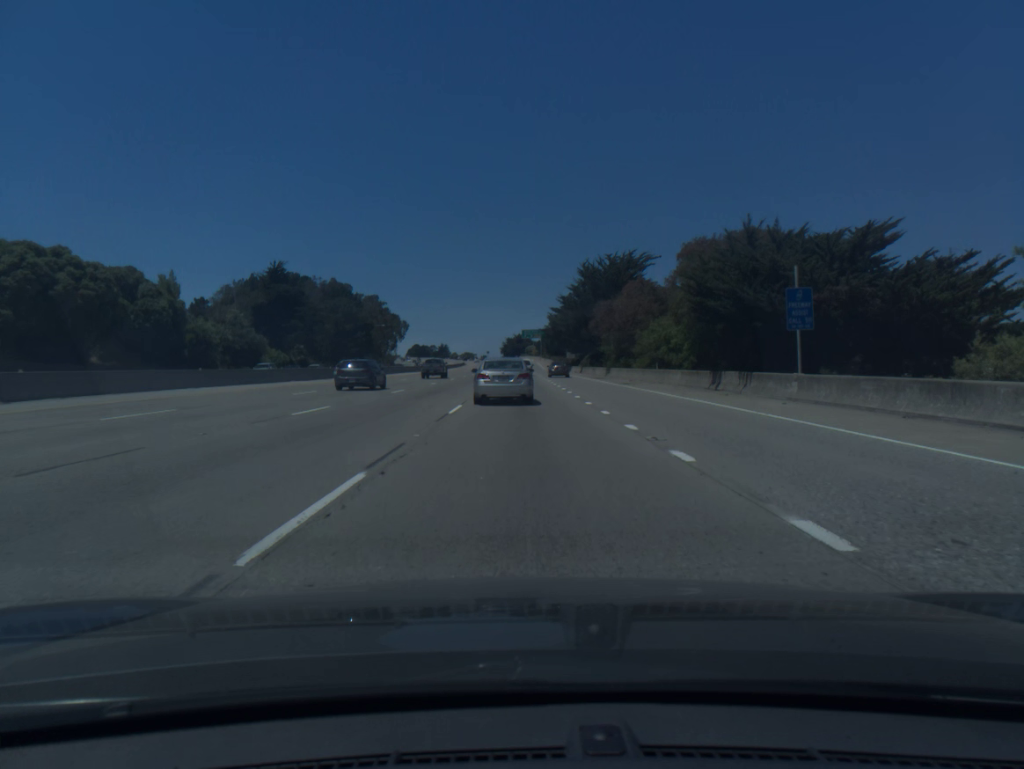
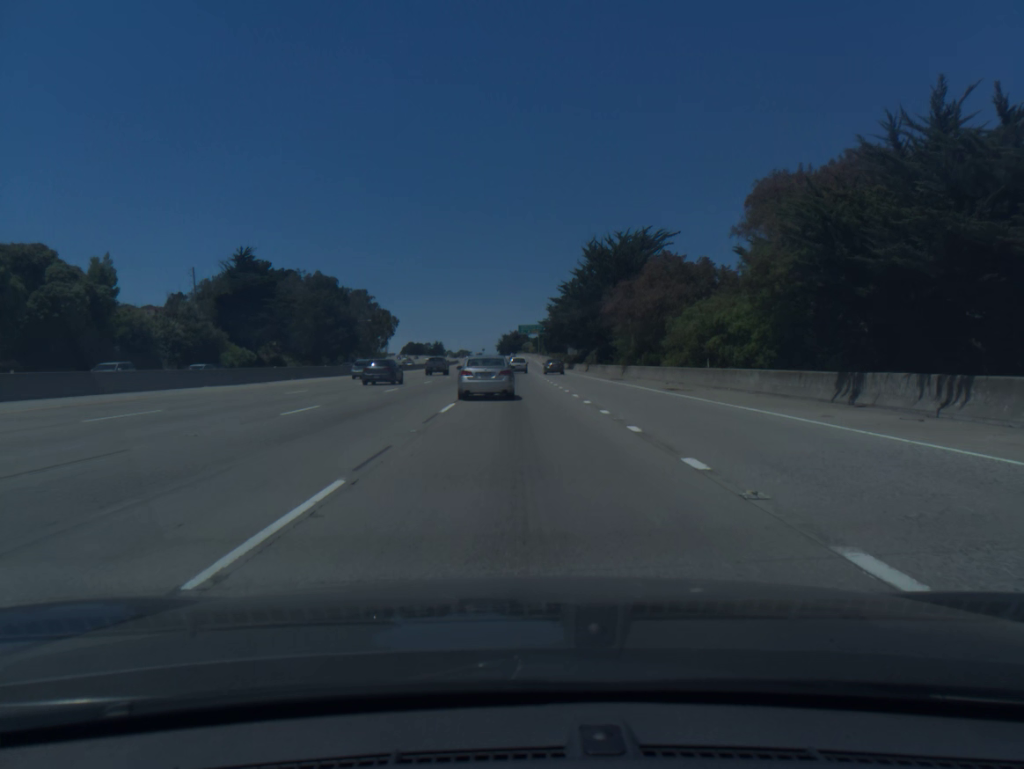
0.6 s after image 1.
(+0.1, +15.0) m; 0°
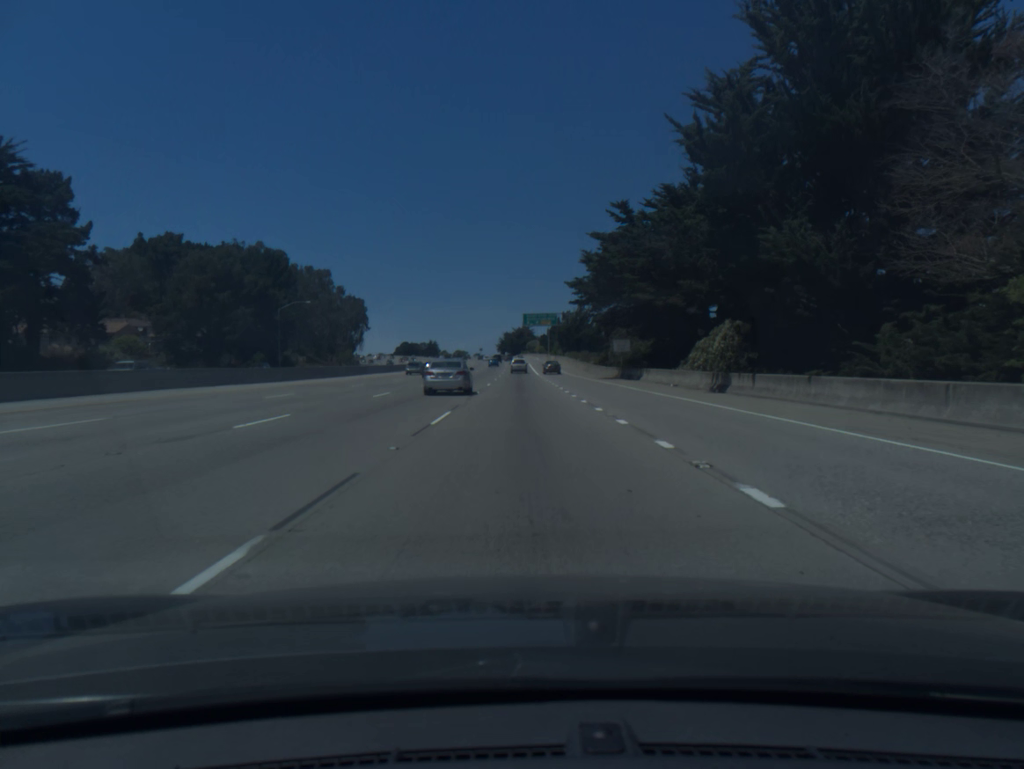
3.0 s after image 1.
(-0.4, +61.4) m; 0°
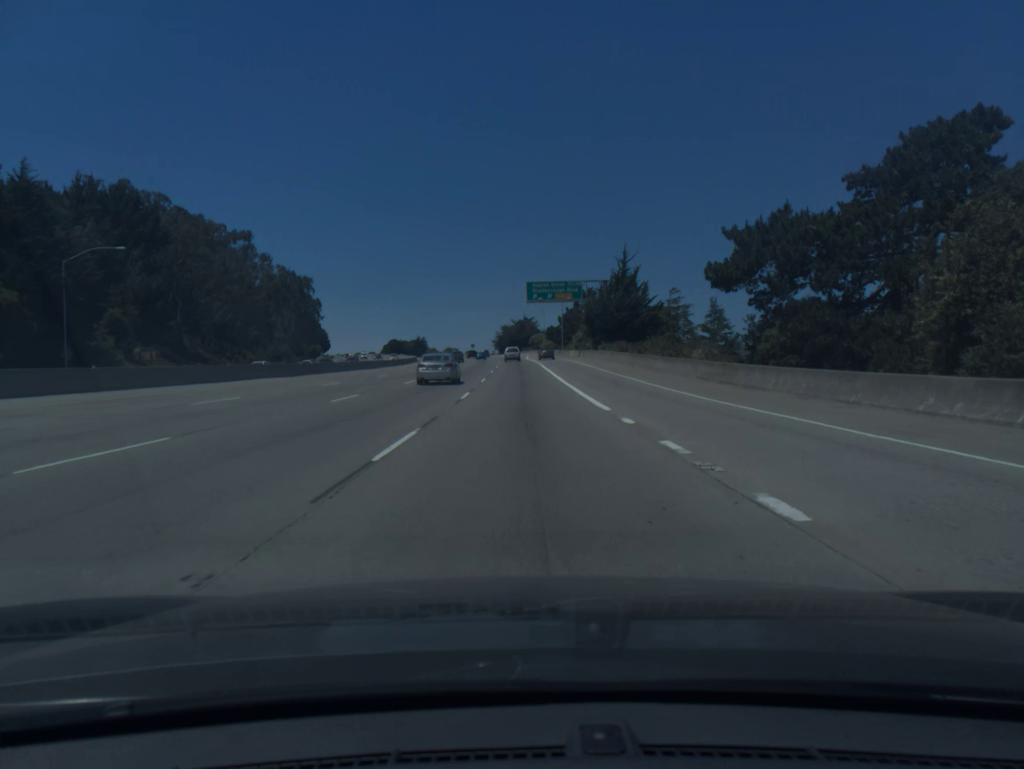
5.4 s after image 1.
(-0.1, +64.5) m; 0°
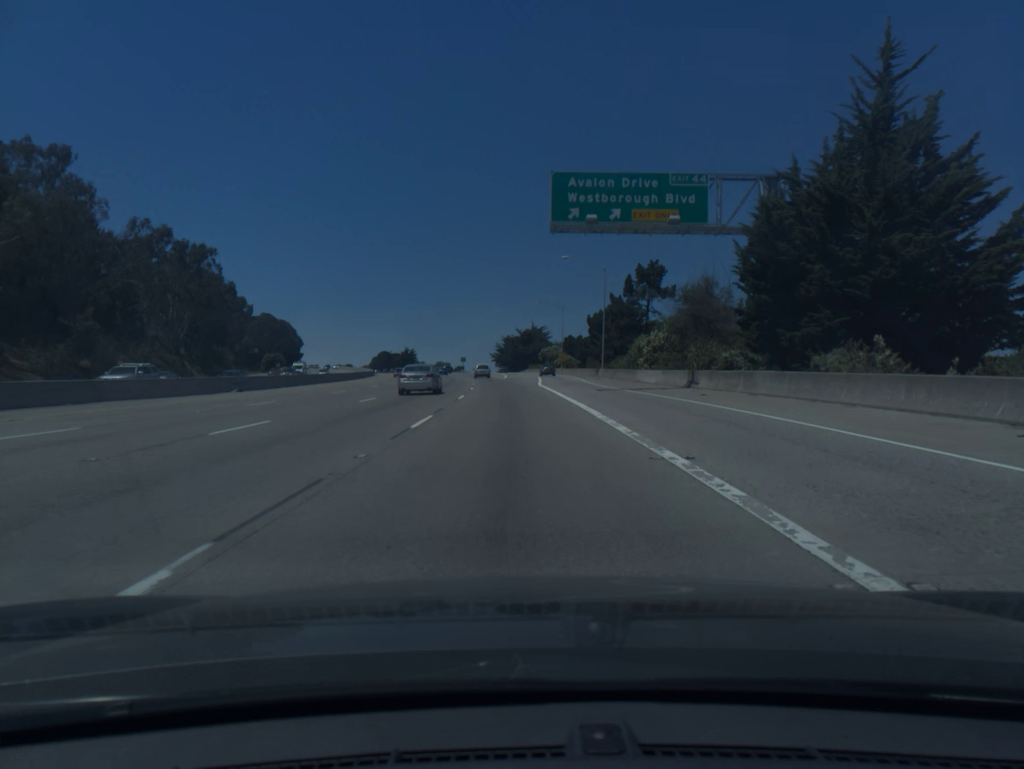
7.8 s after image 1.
(0.0, +67.1) m; 0°
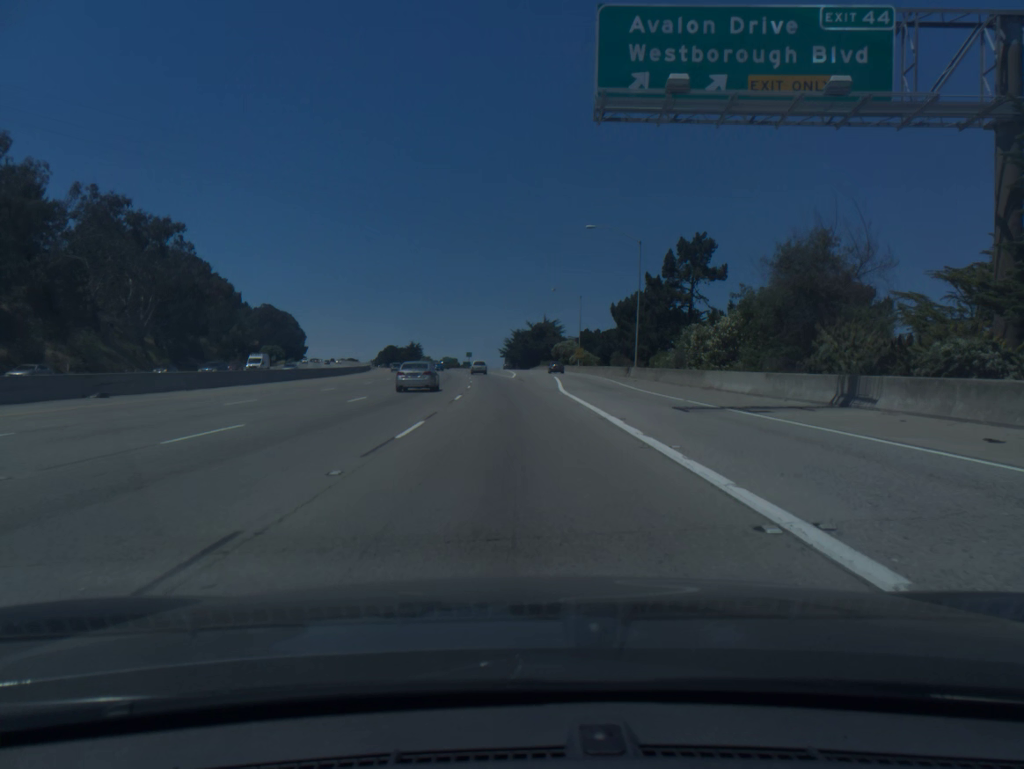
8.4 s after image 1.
(-0.1, +17.0) m; -1°
